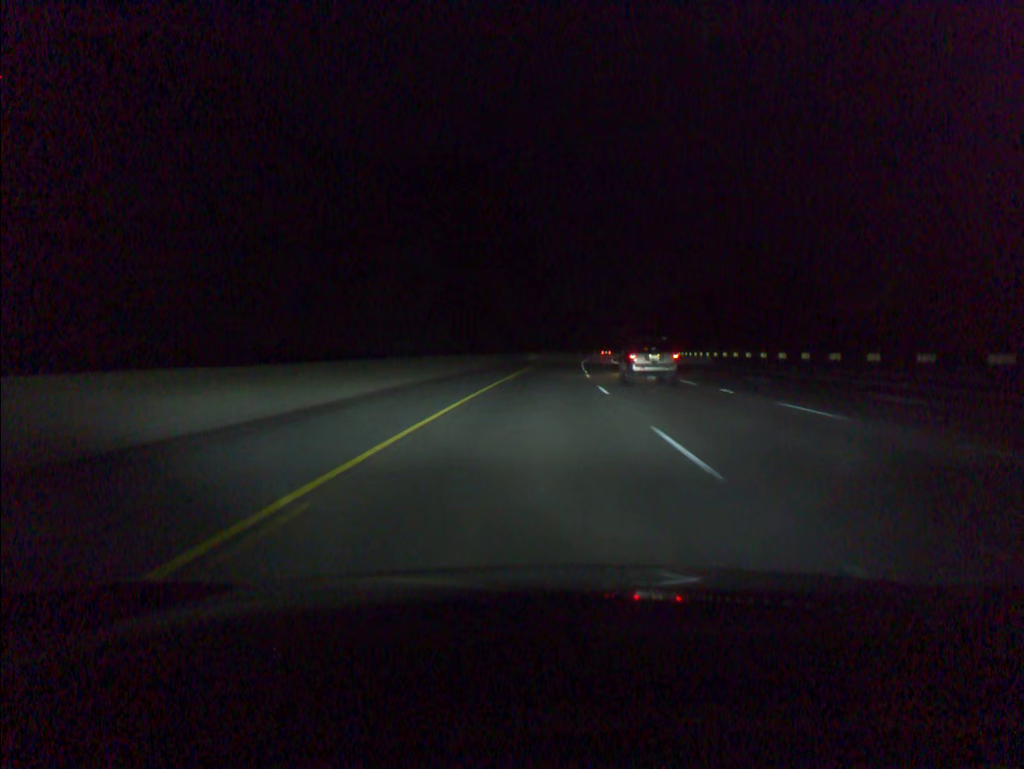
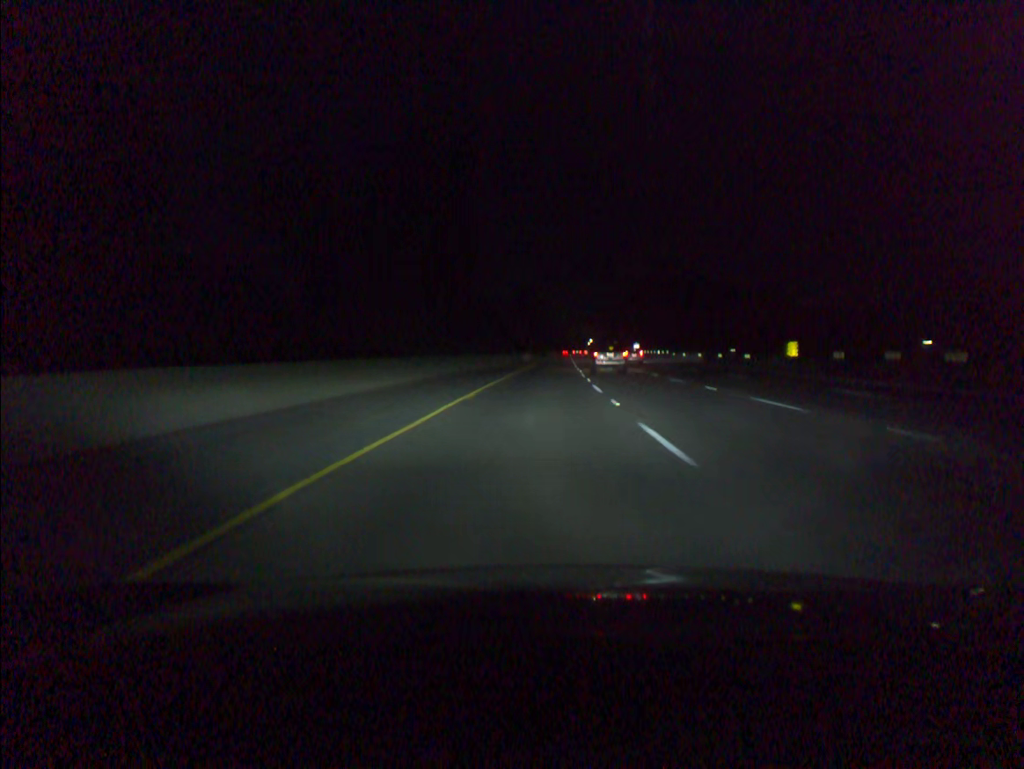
(+3.7, +100.9) m; +4°
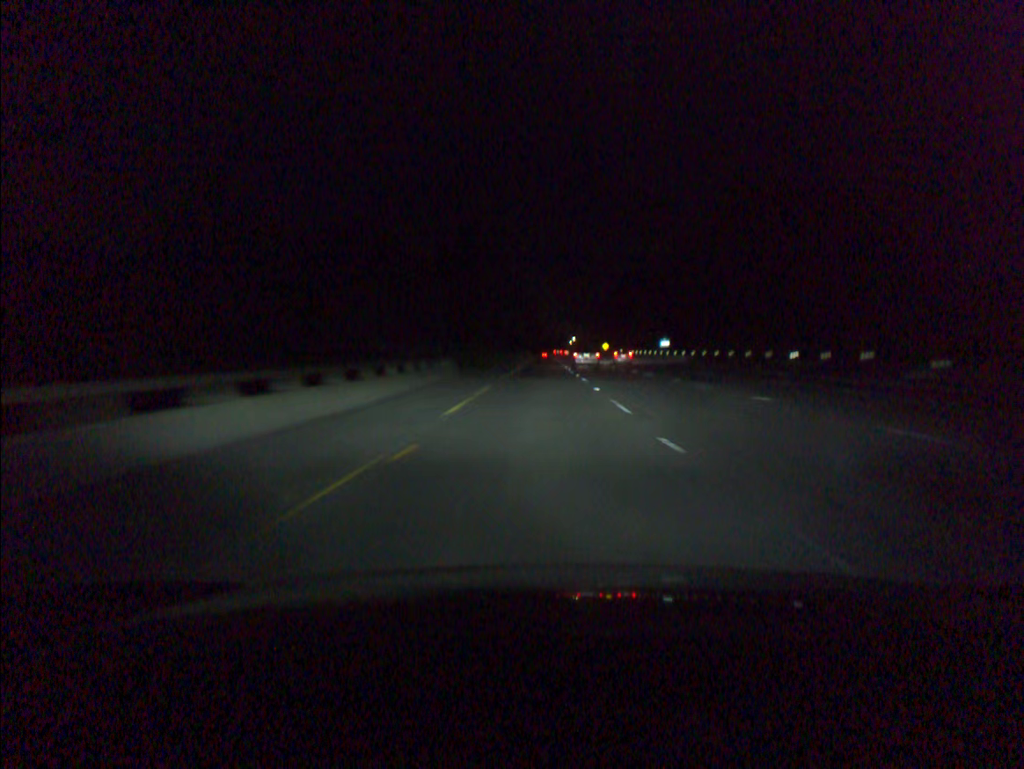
(+1.5, +80.8) m; +2°
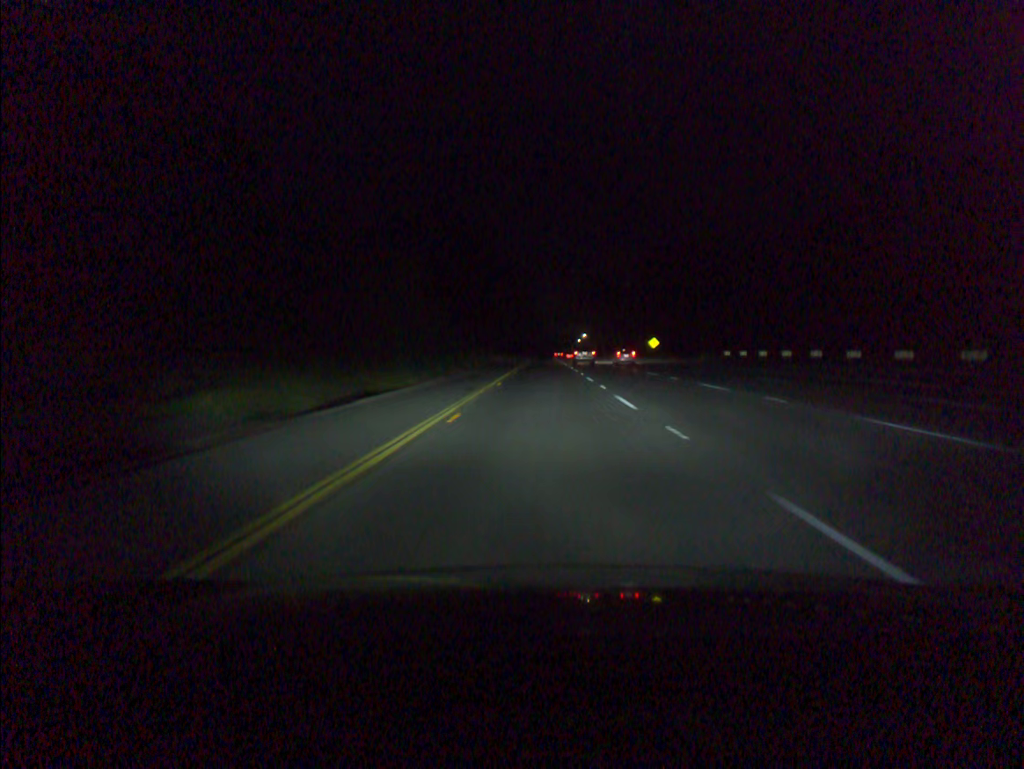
(+0.1, +100.9) m; 0°
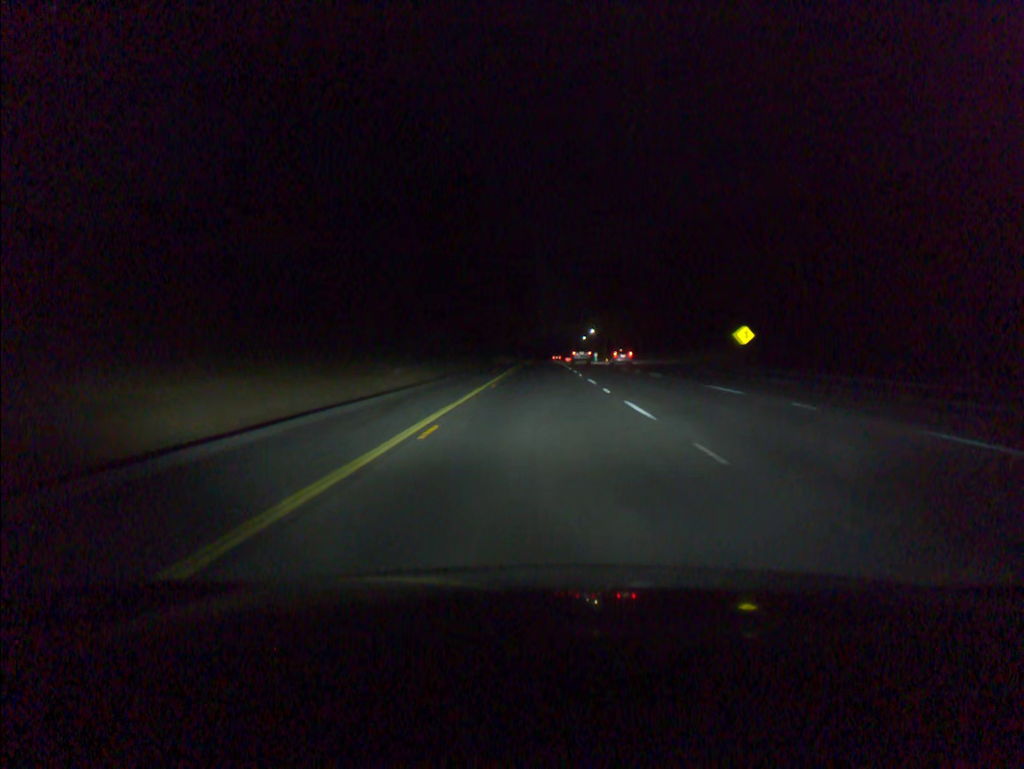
(+0.1, +60.6) m; 0°
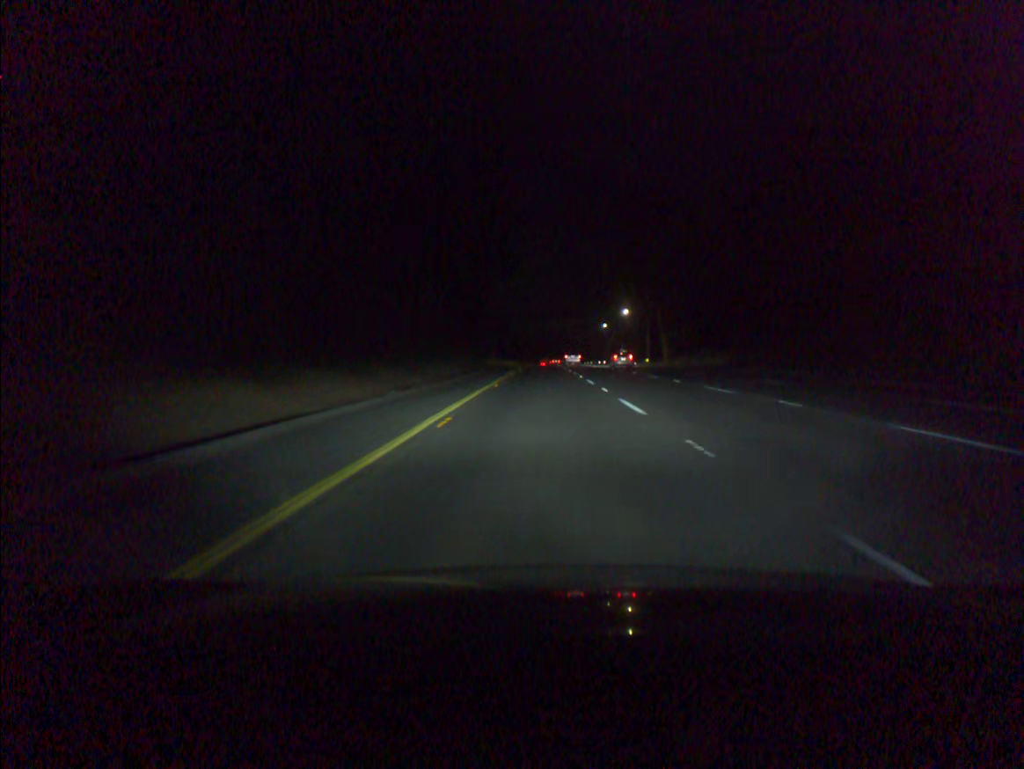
(0.0, +101.0) m; 0°
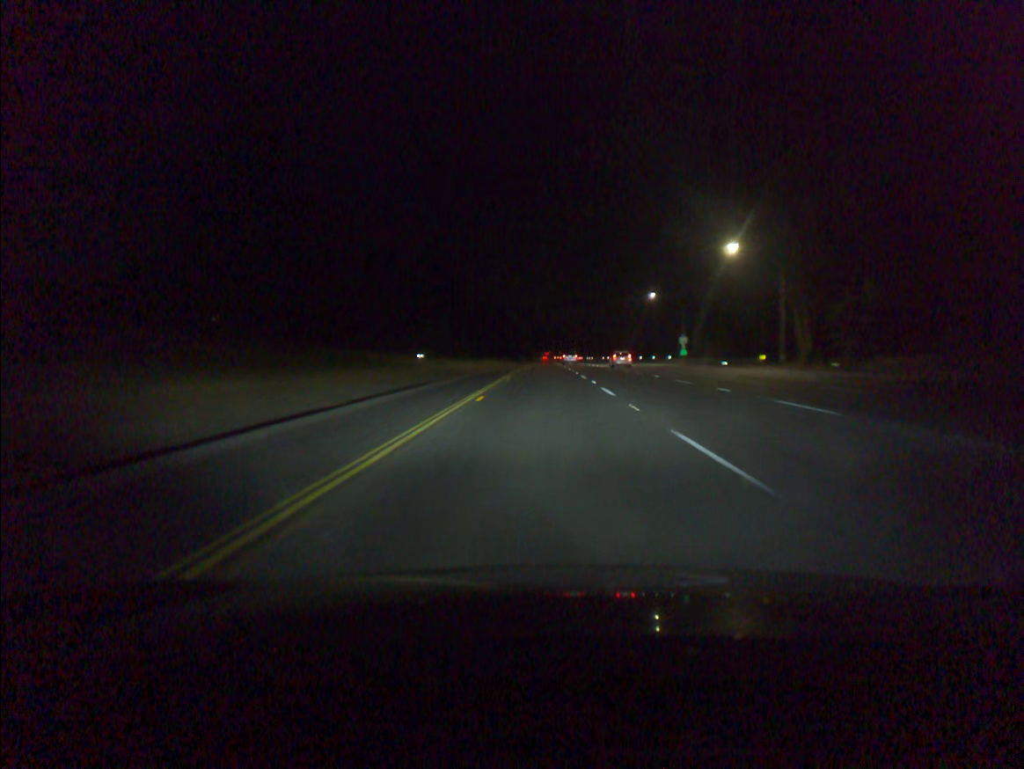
(0.0, +81.0) m; 0°
